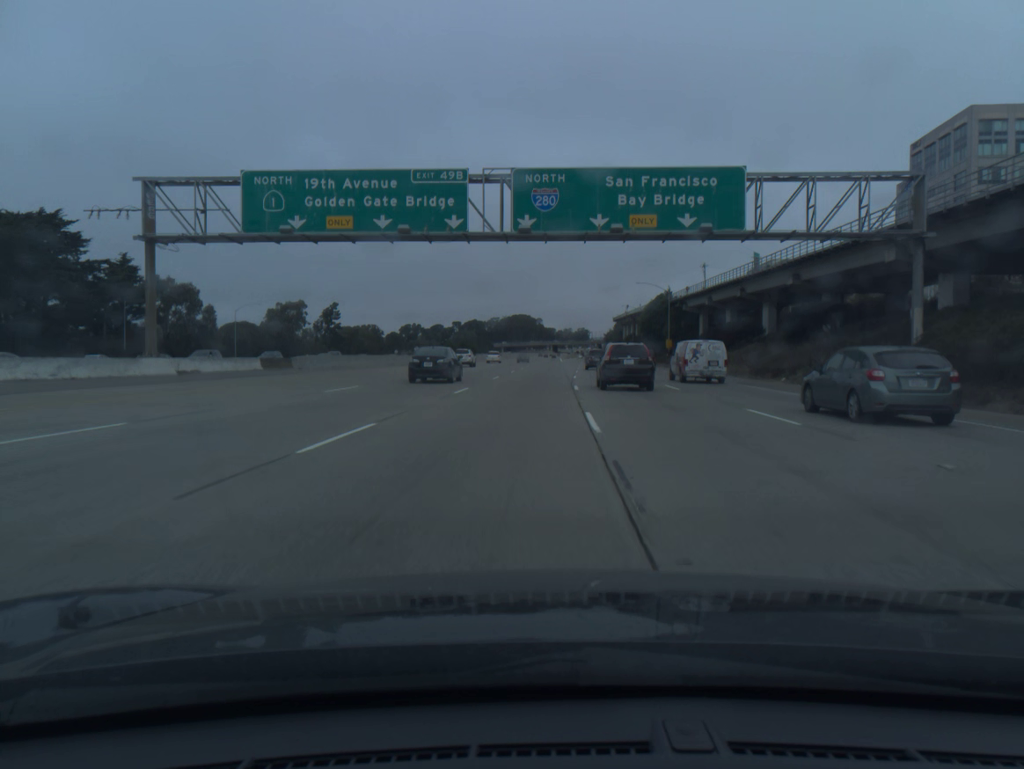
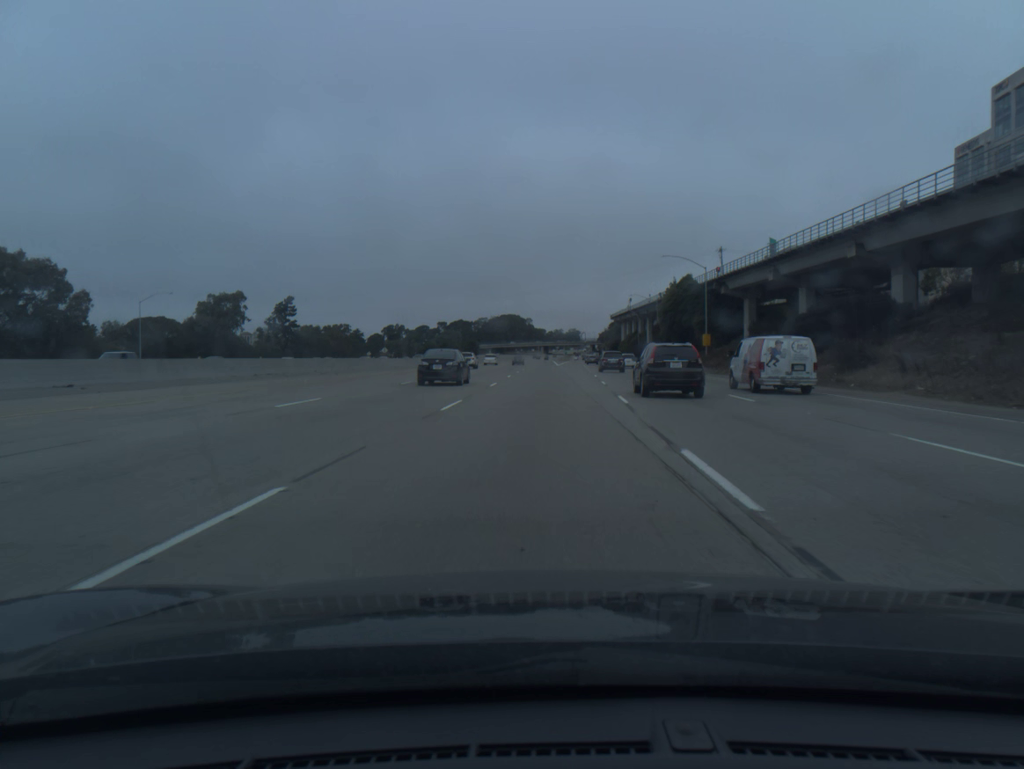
(+0.3, +34.5) m; +1°
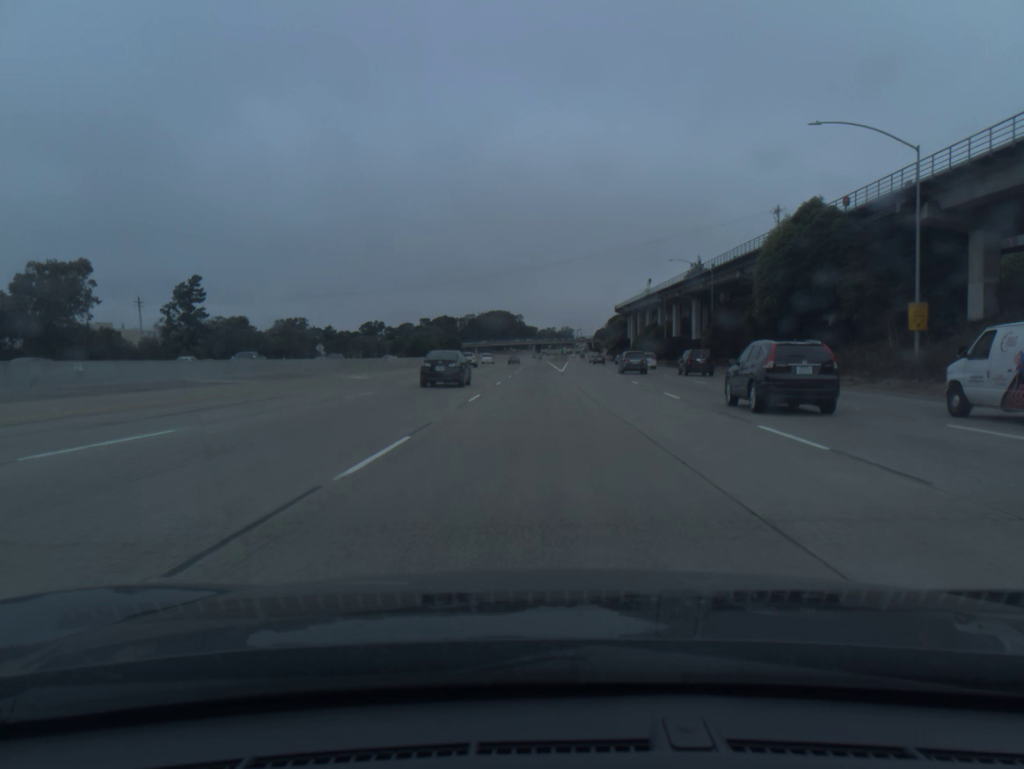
(+0.4, +52.7) m; +1°
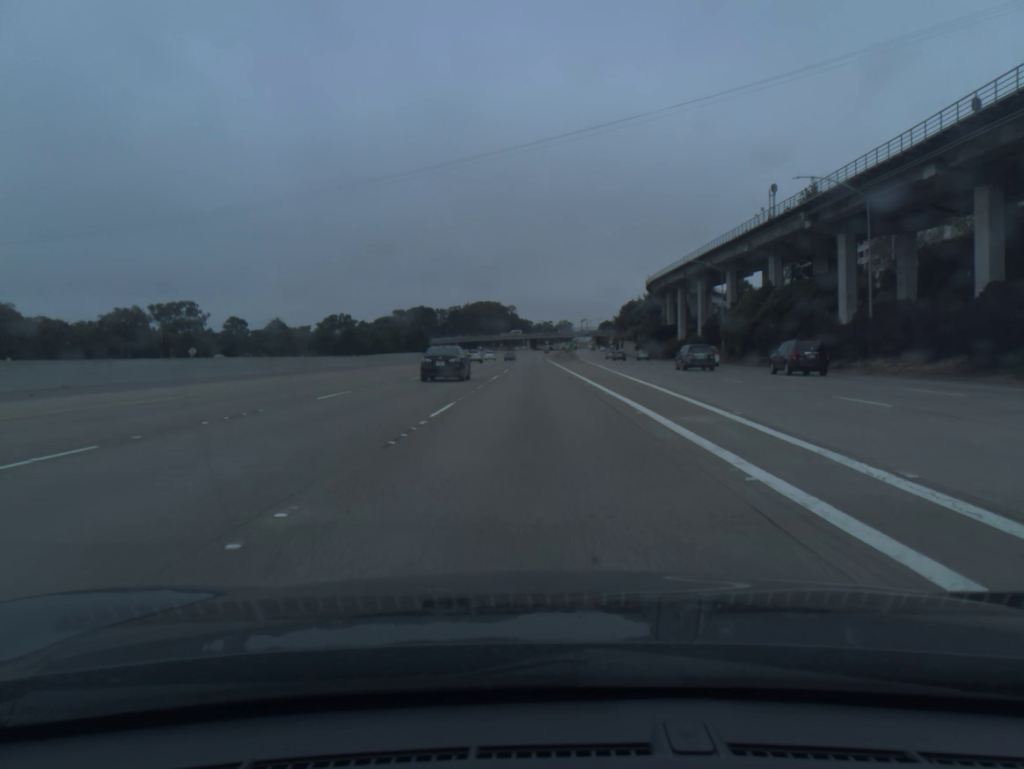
(+0.3, +90.3) m; 0°
